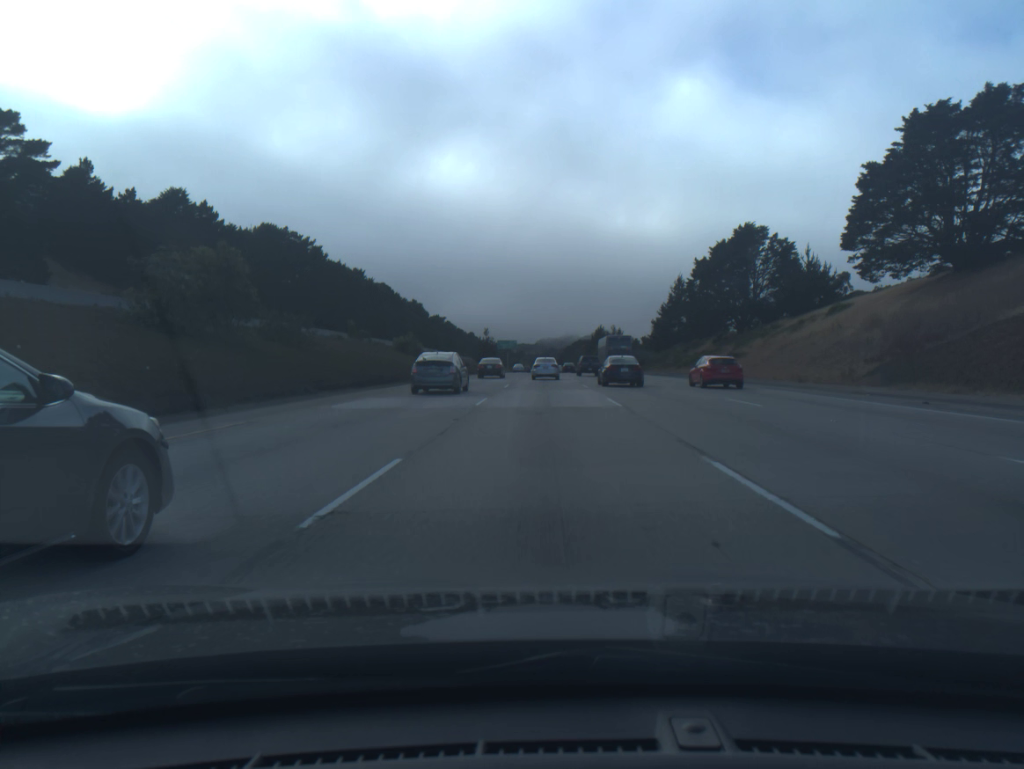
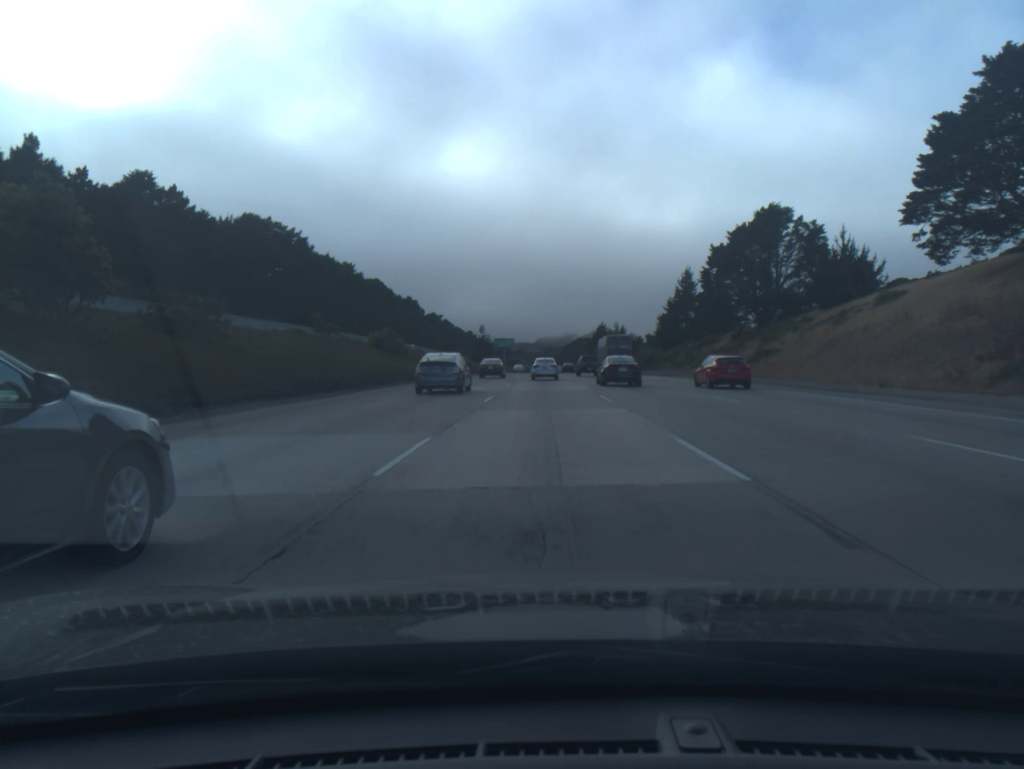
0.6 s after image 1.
(0.0, +12.2) m; 0°
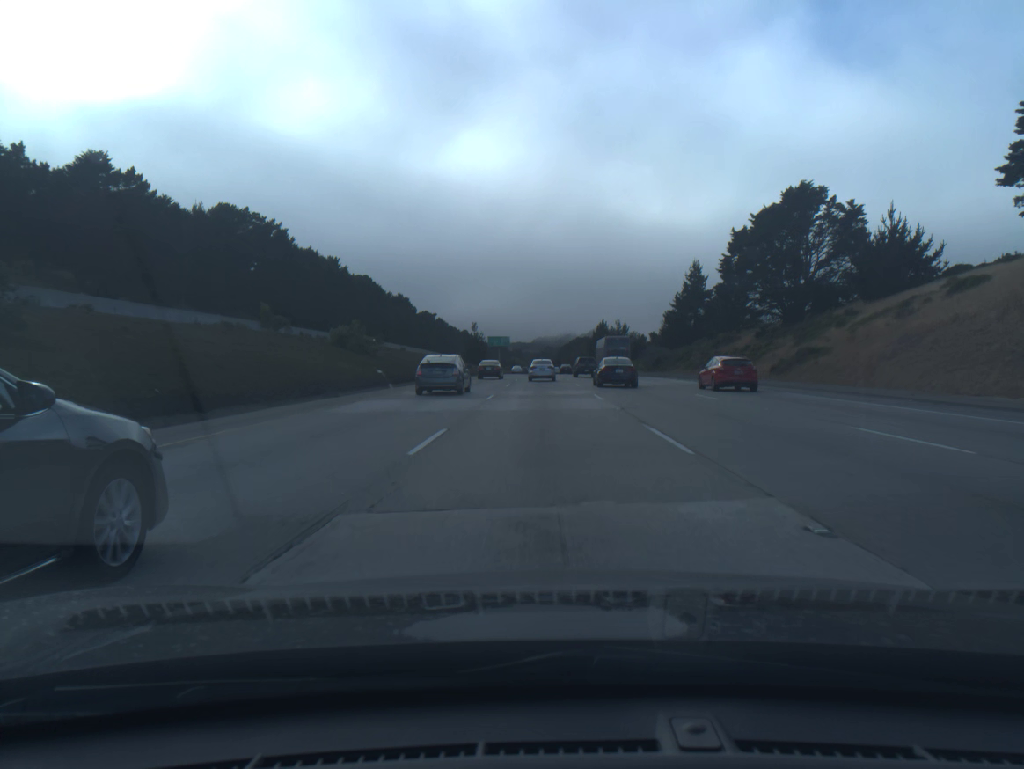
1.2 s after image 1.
(0.0, +12.3) m; 0°
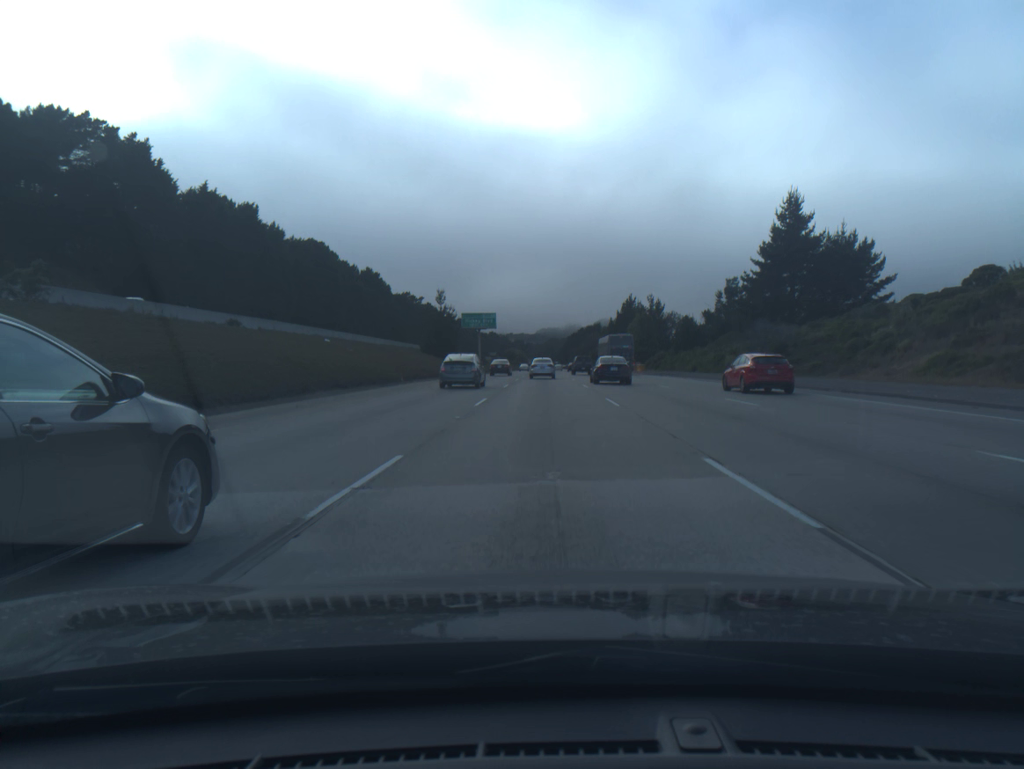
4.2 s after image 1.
(0.0, +62.9) m; 0°
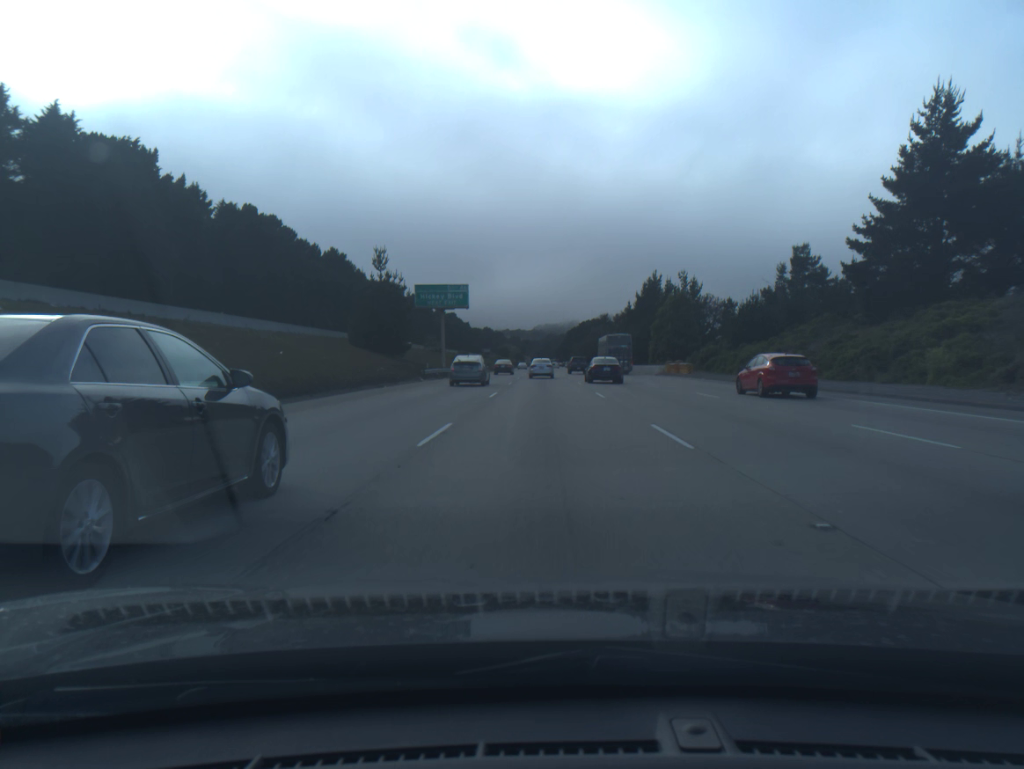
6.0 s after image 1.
(0.0, +38.8) m; 0°
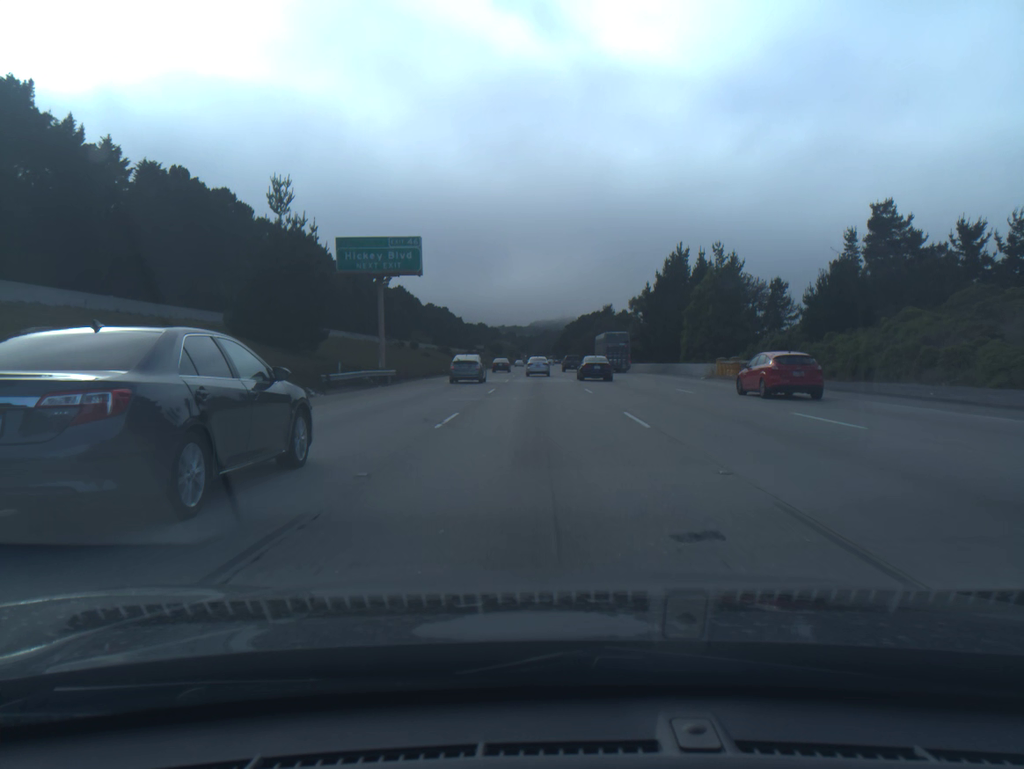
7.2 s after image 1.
(+0.1, +26.4) m; 0°
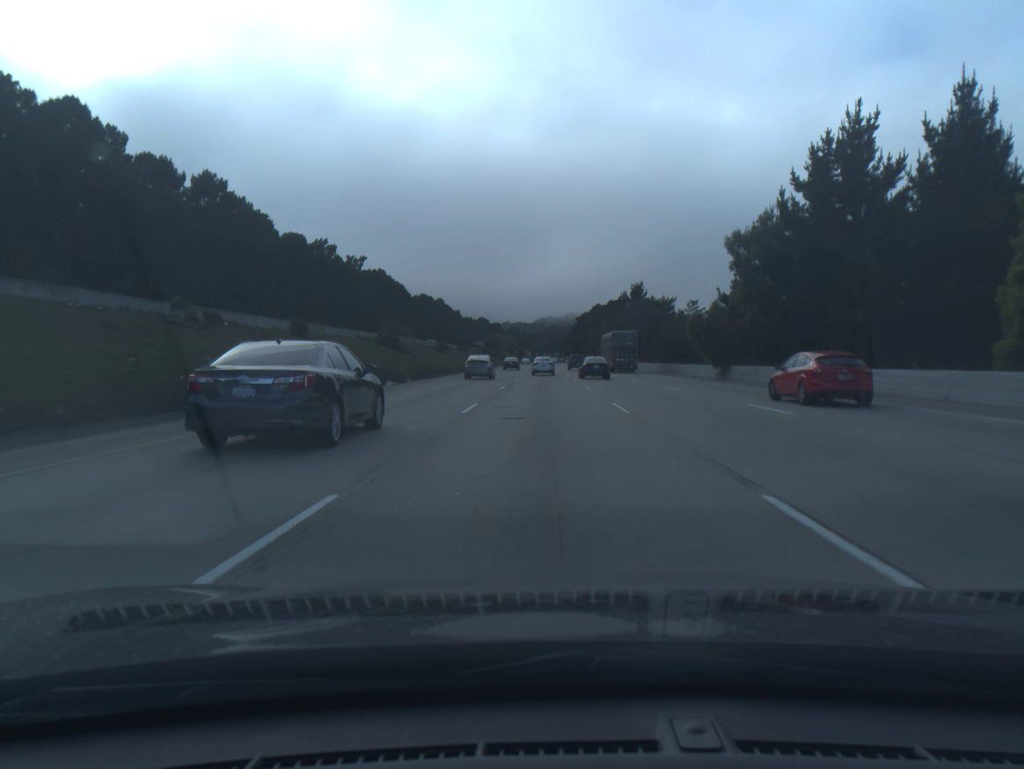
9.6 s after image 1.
(-0.2, +54.3) m; 0°
